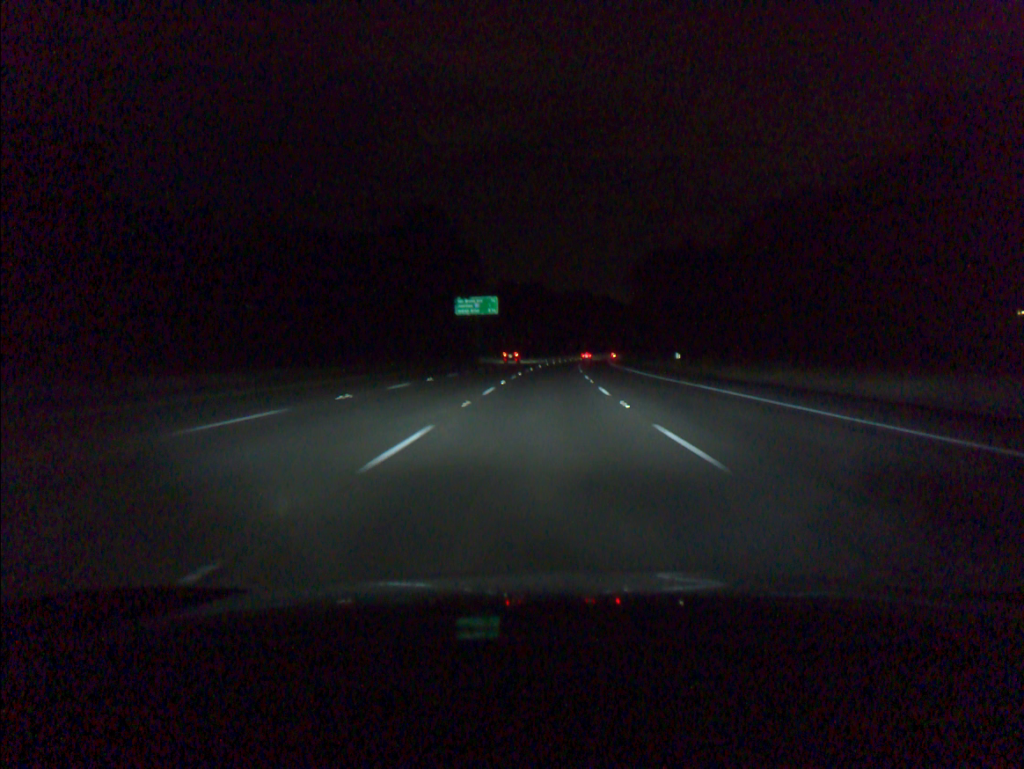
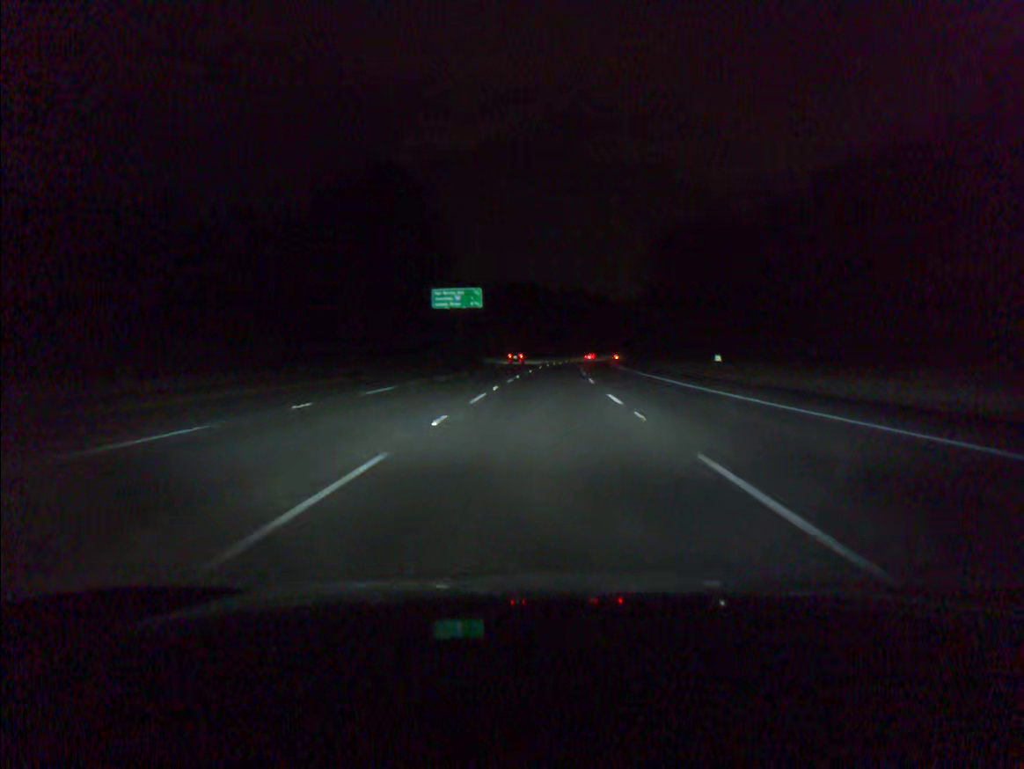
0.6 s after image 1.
(+0.1, +18.5) m; +1°
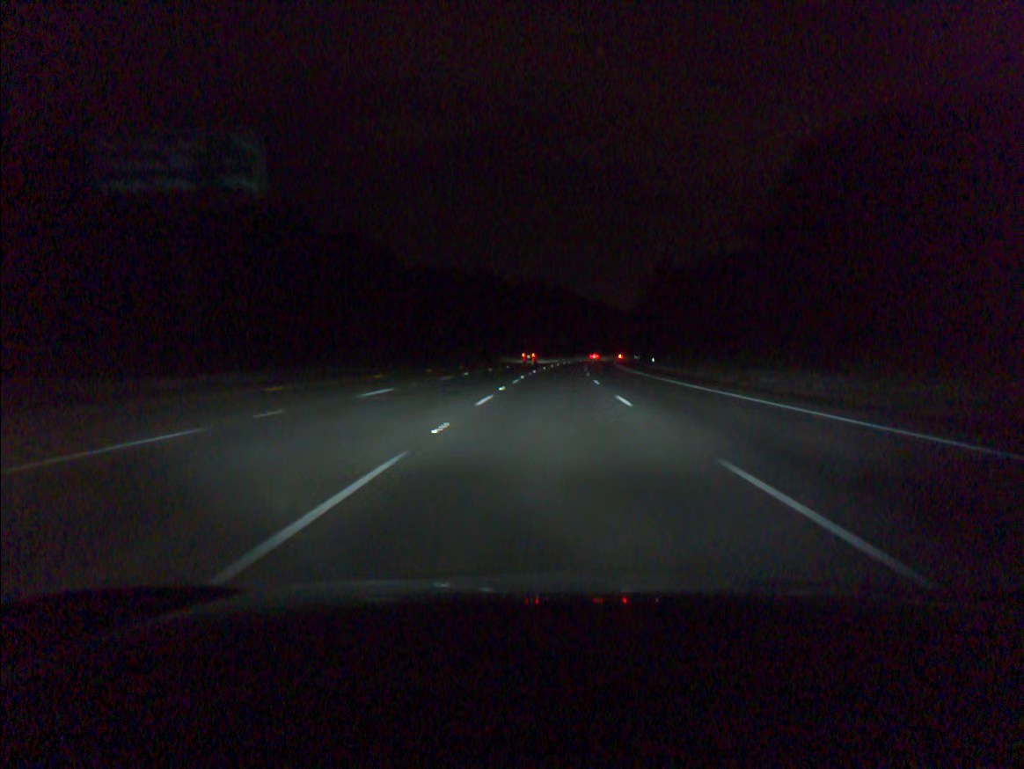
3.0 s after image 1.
(+1.8, +73.8) m; +3°
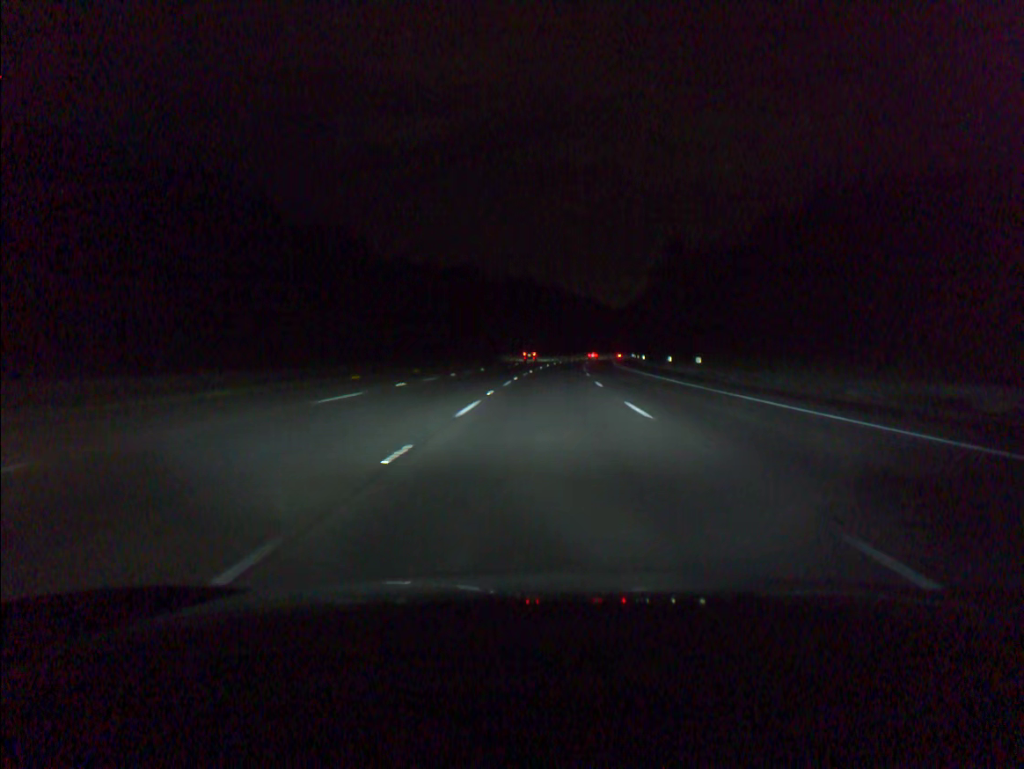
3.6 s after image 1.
(+0.1, +18.5) m; +1°
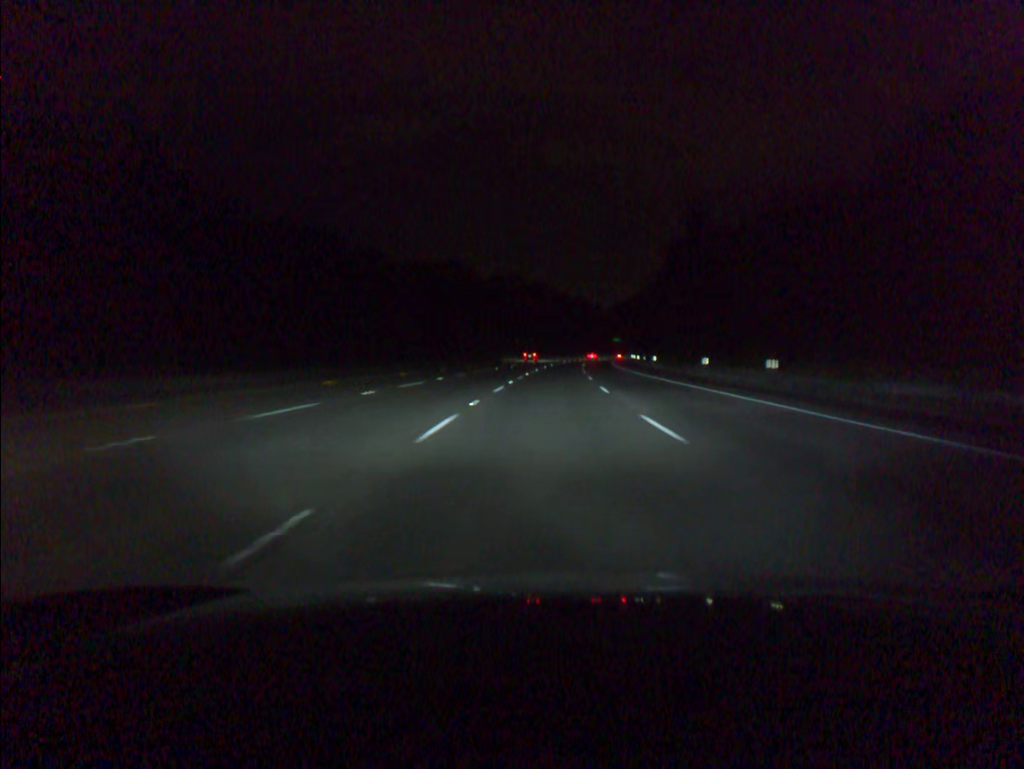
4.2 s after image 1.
(+0.1, +18.5) m; +1°
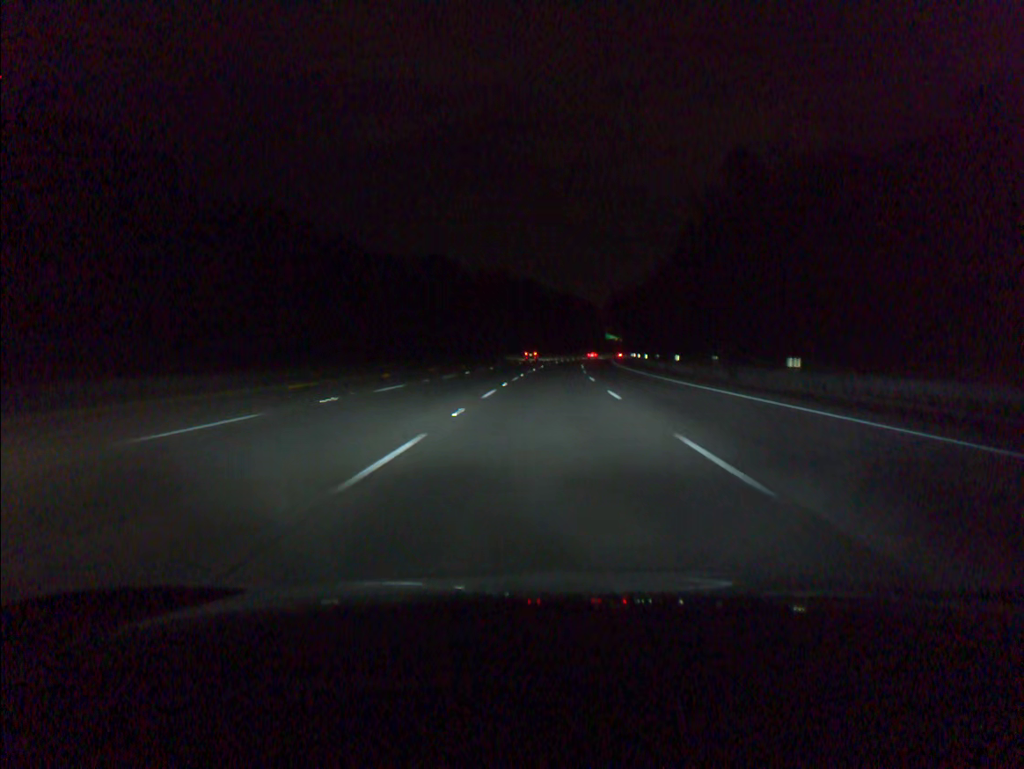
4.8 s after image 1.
(+0.1, +18.5) m; +1°
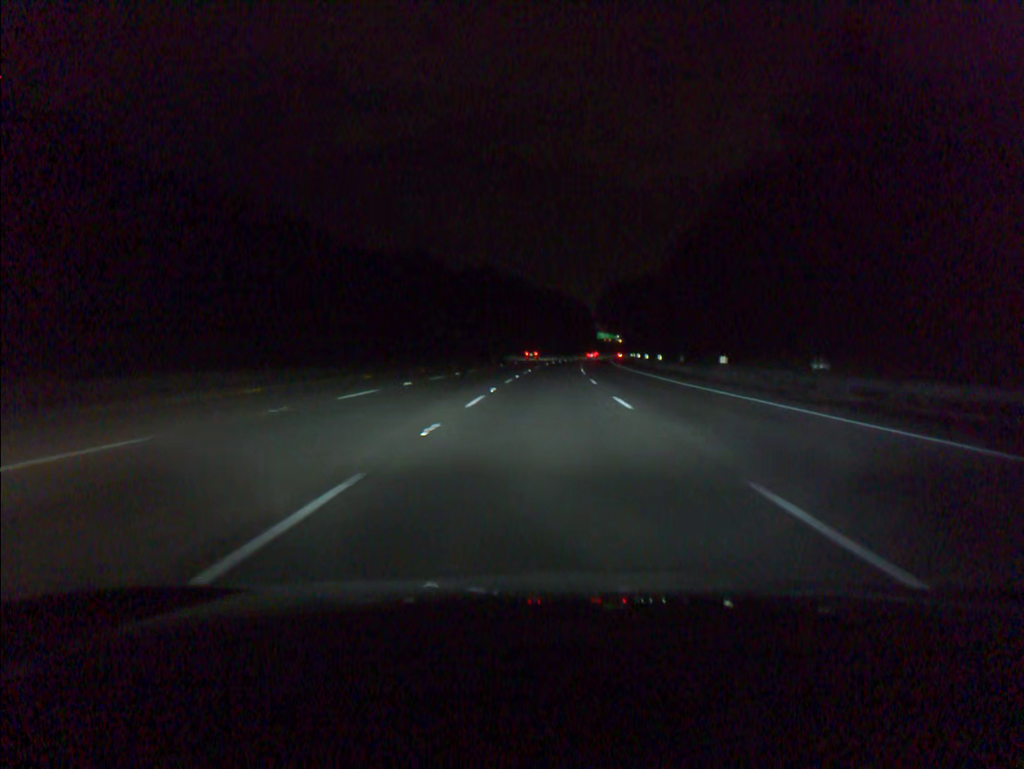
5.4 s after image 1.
(+0.1, +18.5) m; +1°
